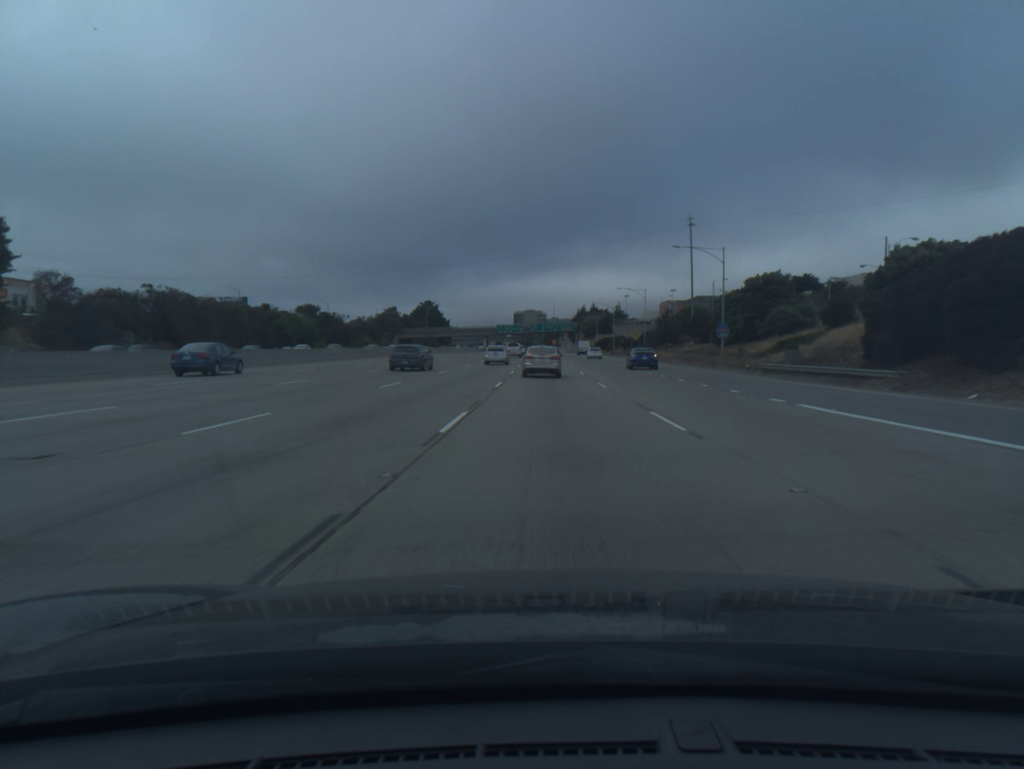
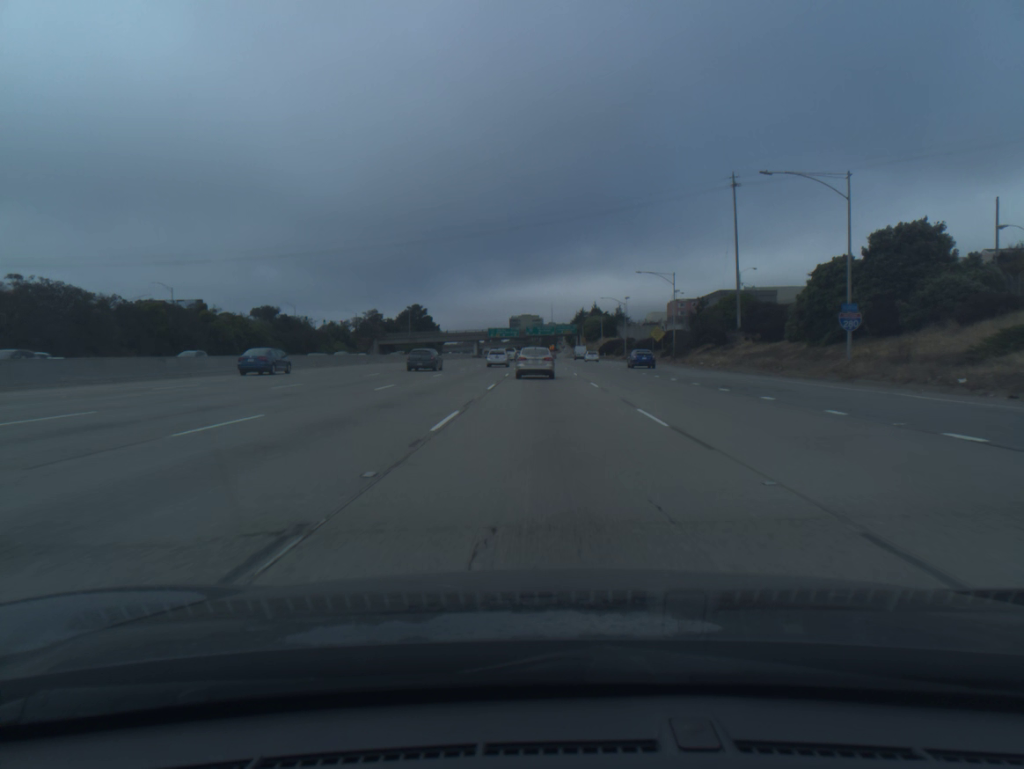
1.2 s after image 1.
(+0.1, +28.2) m; 0°
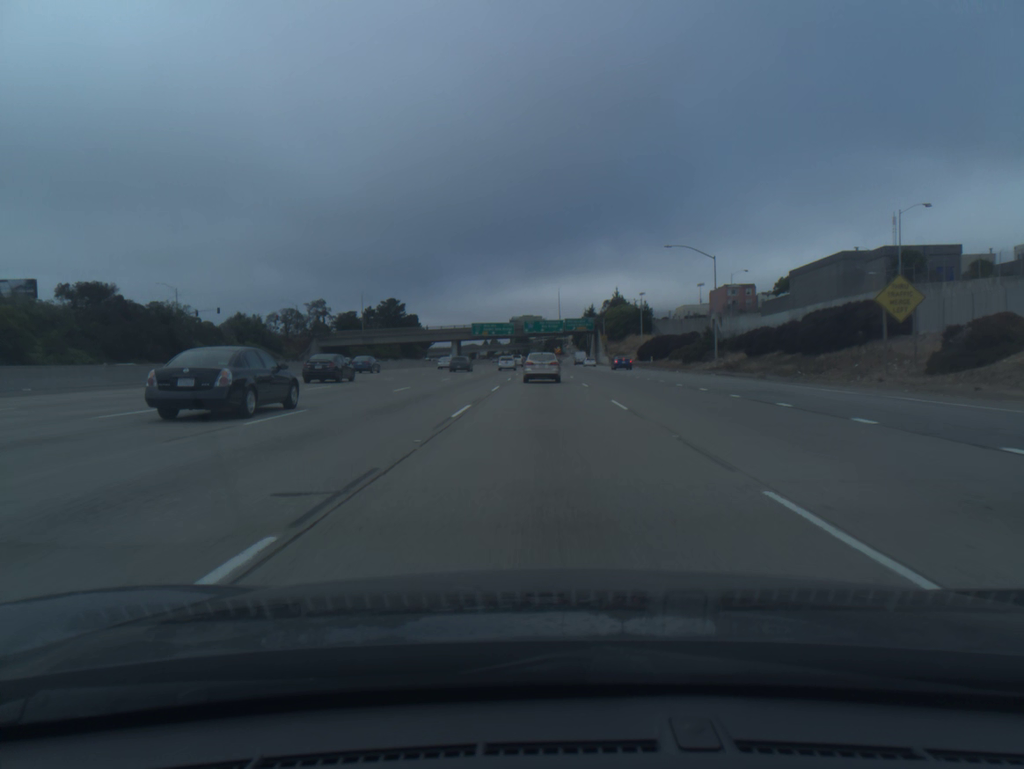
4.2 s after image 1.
(-0.3, +68.2) m; 0°
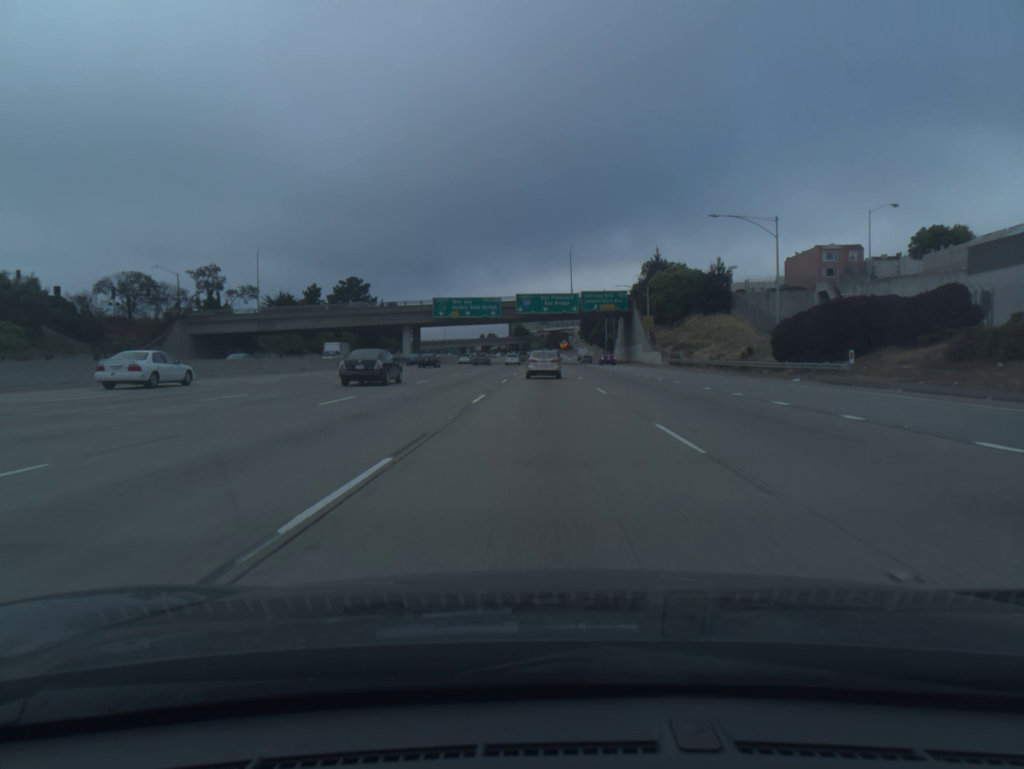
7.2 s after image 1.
(-0.1, +66.1) m; 0°
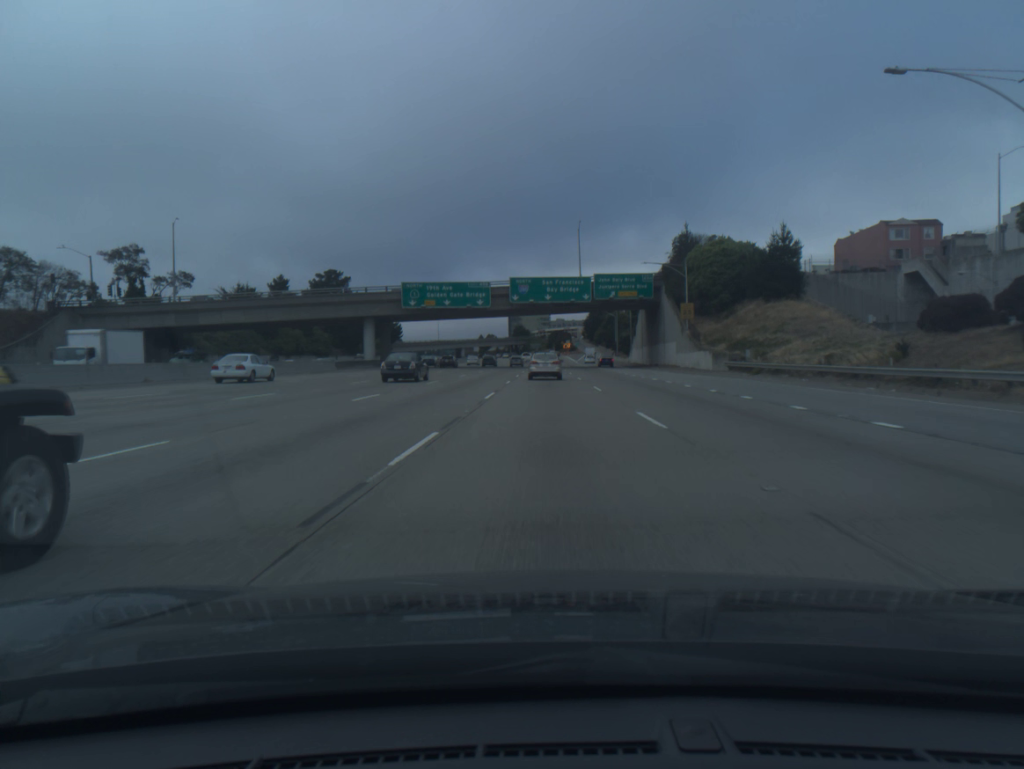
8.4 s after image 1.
(0.0, +25.8) m; 0°
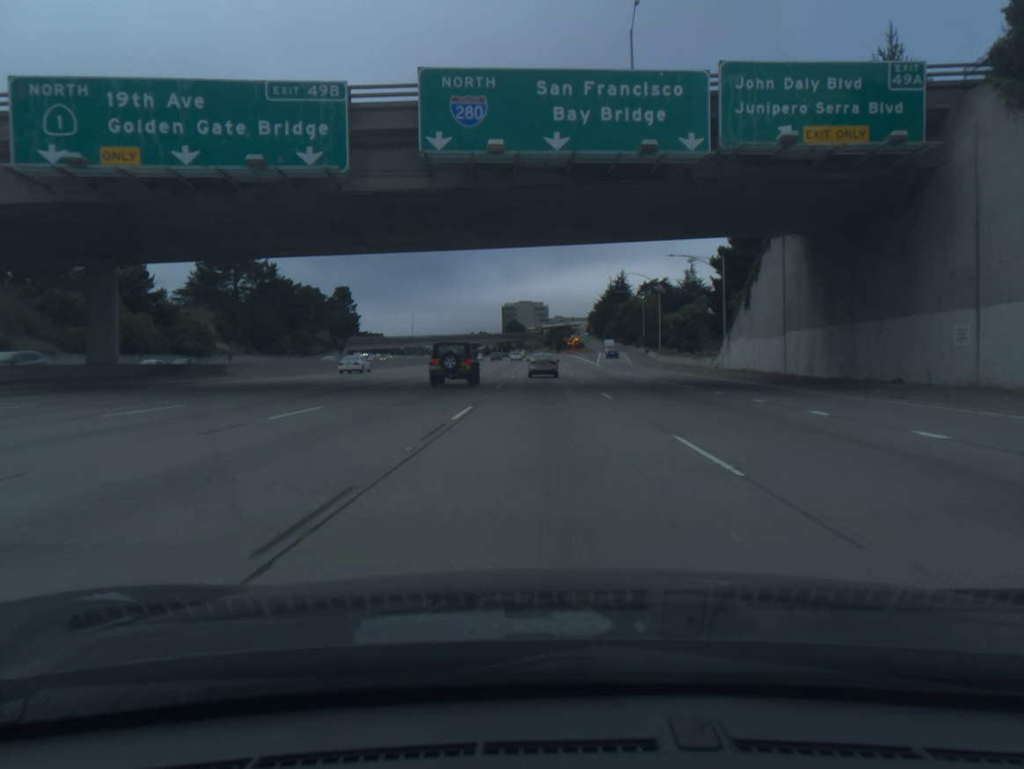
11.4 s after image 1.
(+0.2, +63.7) m; 0°
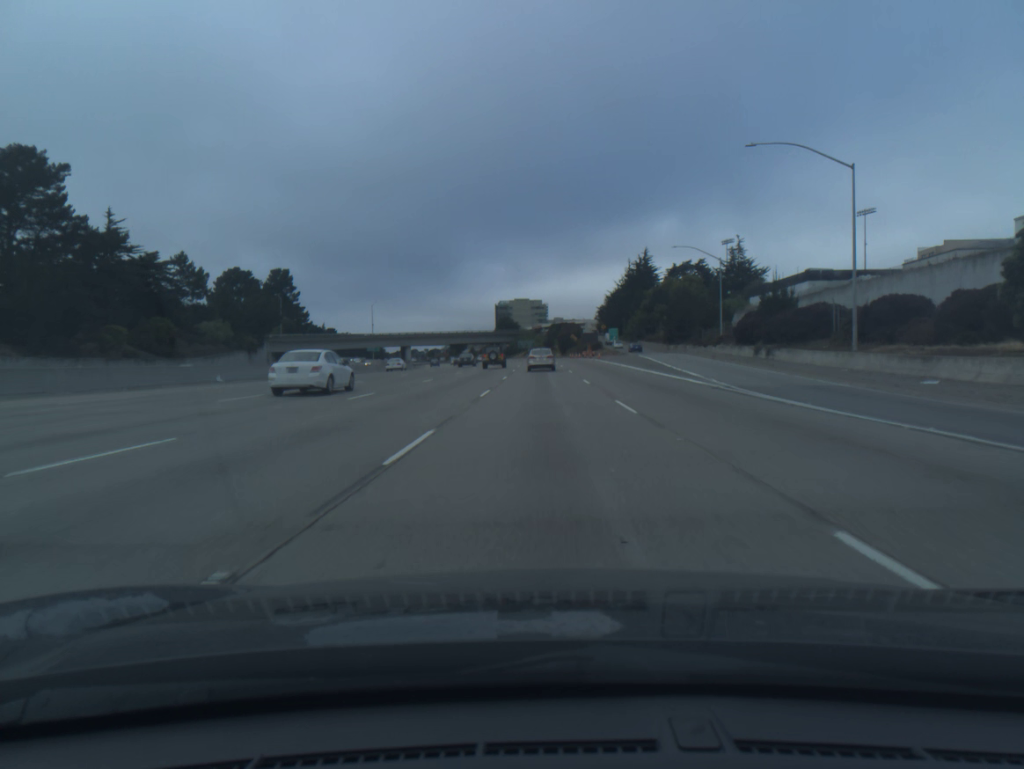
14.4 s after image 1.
(-0.1, +64.8) m; 0°
